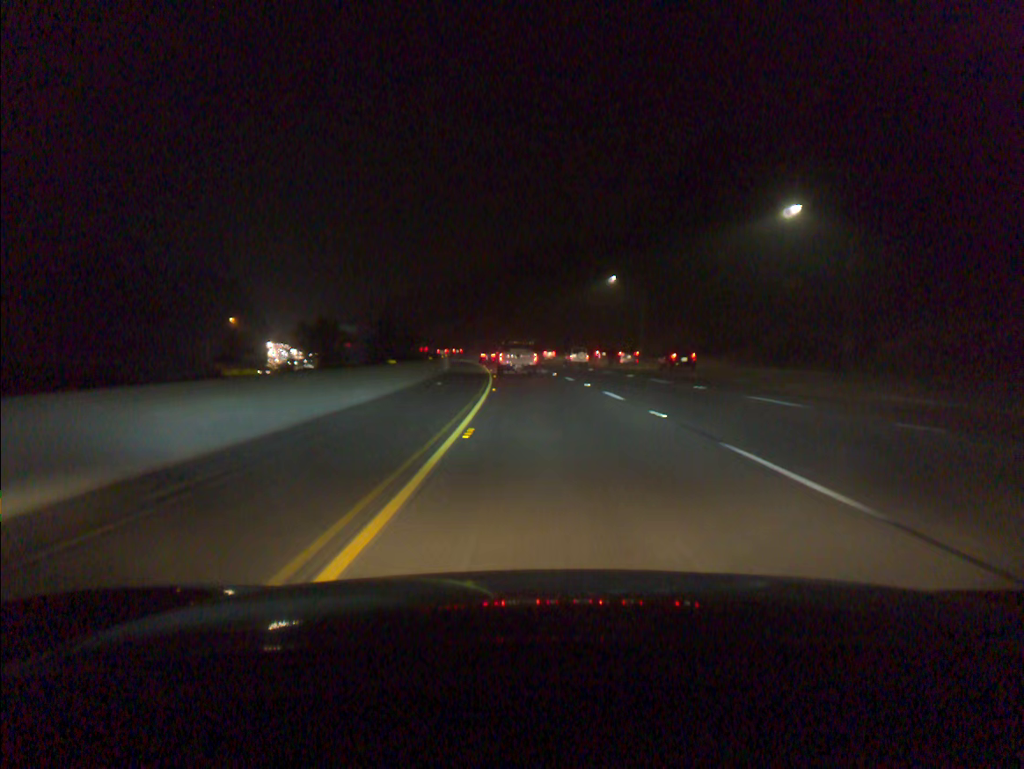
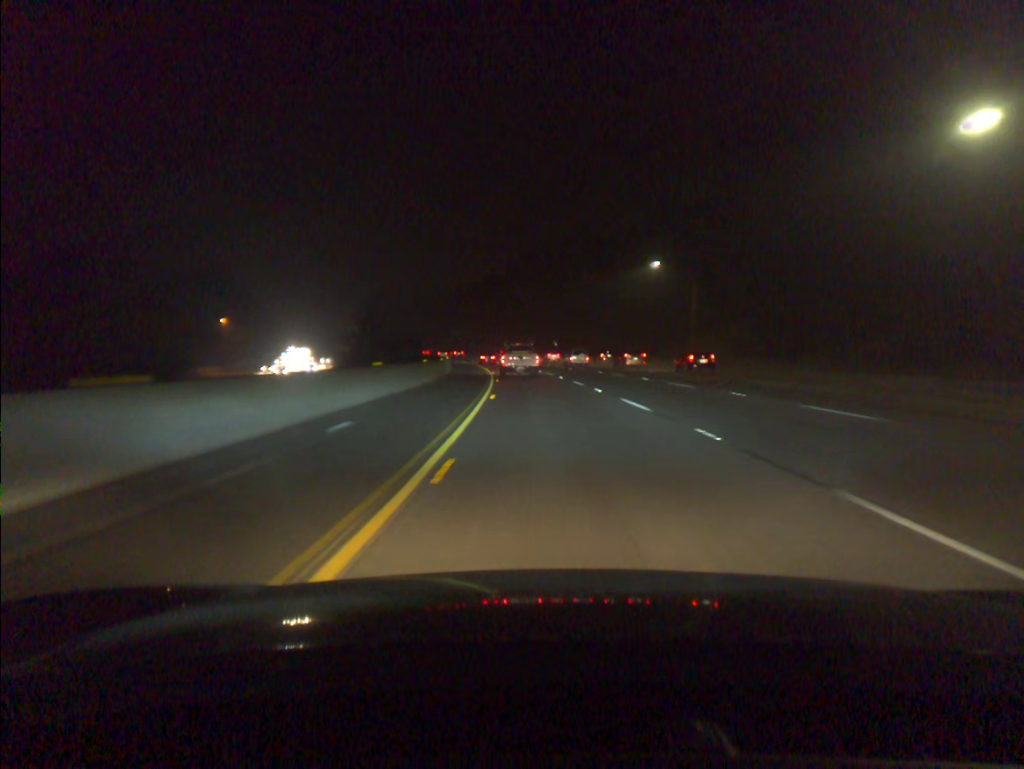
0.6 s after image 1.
(-0.3, +18.3) m; -2°
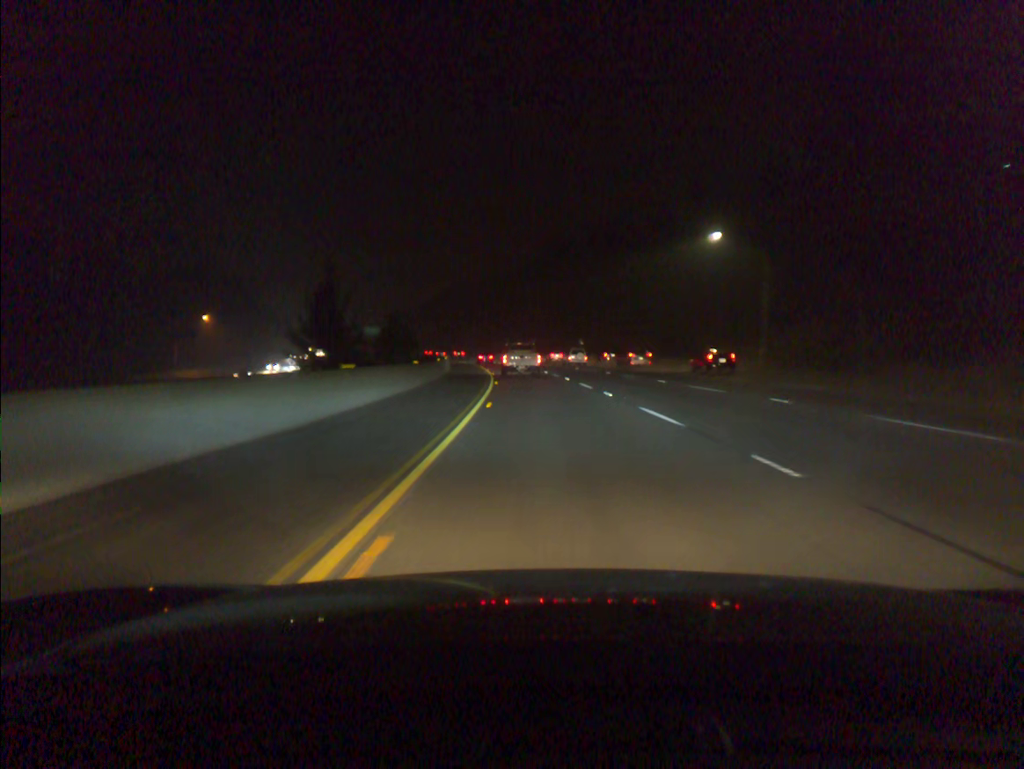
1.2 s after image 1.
(-0.2, +18.3) m; -2°
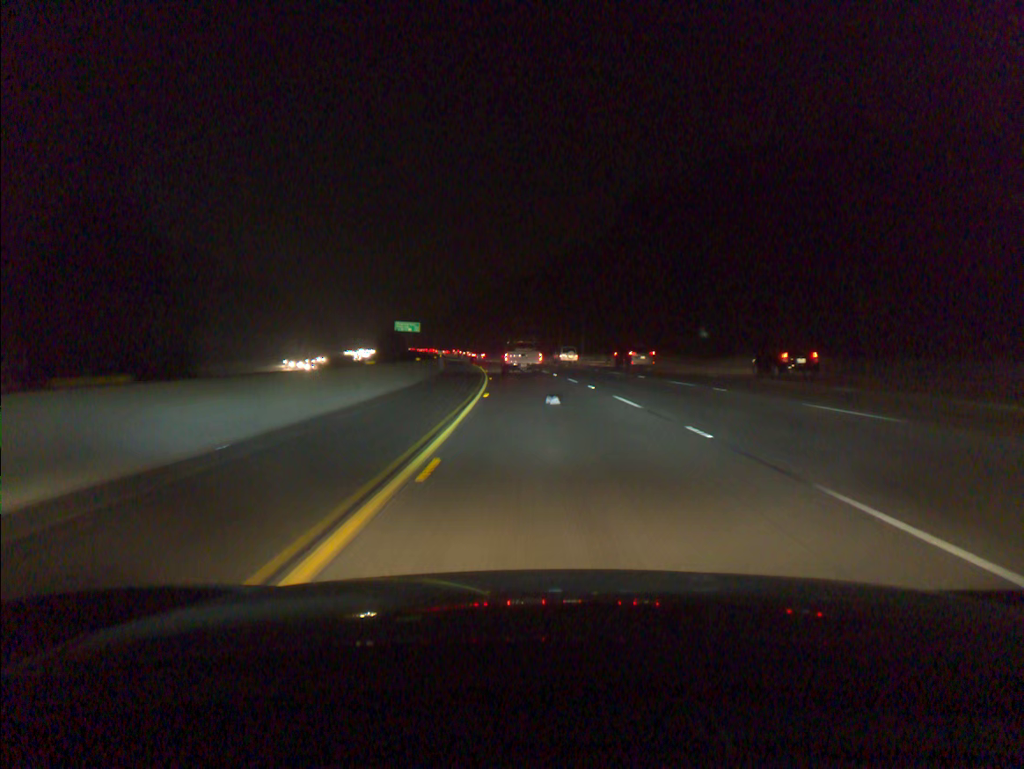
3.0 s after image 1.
(-2.2, +54.6) m; -5°
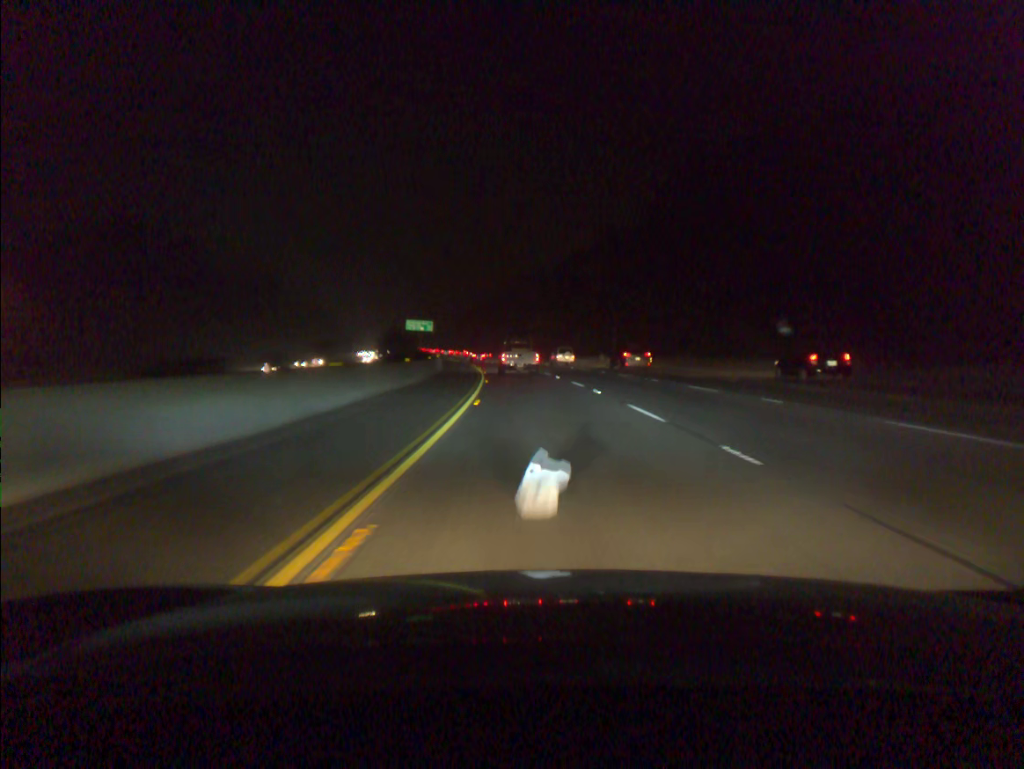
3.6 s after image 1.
(-0.2, +18.0) m; -2°
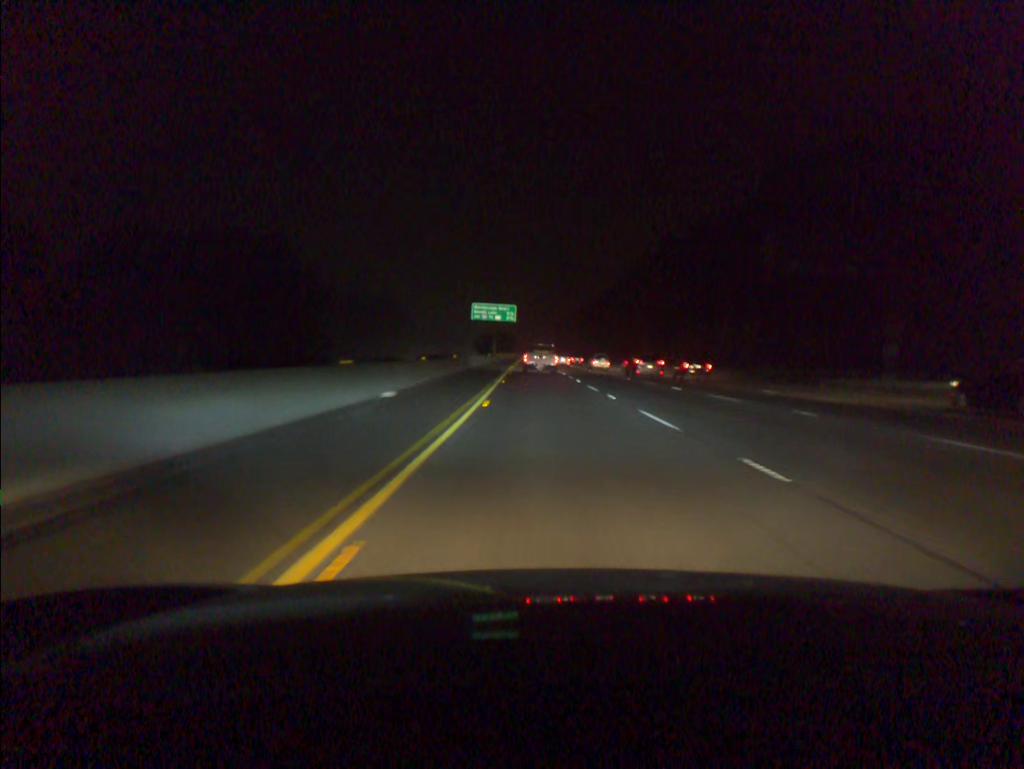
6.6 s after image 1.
(-6.8, +87.6) m; -8°
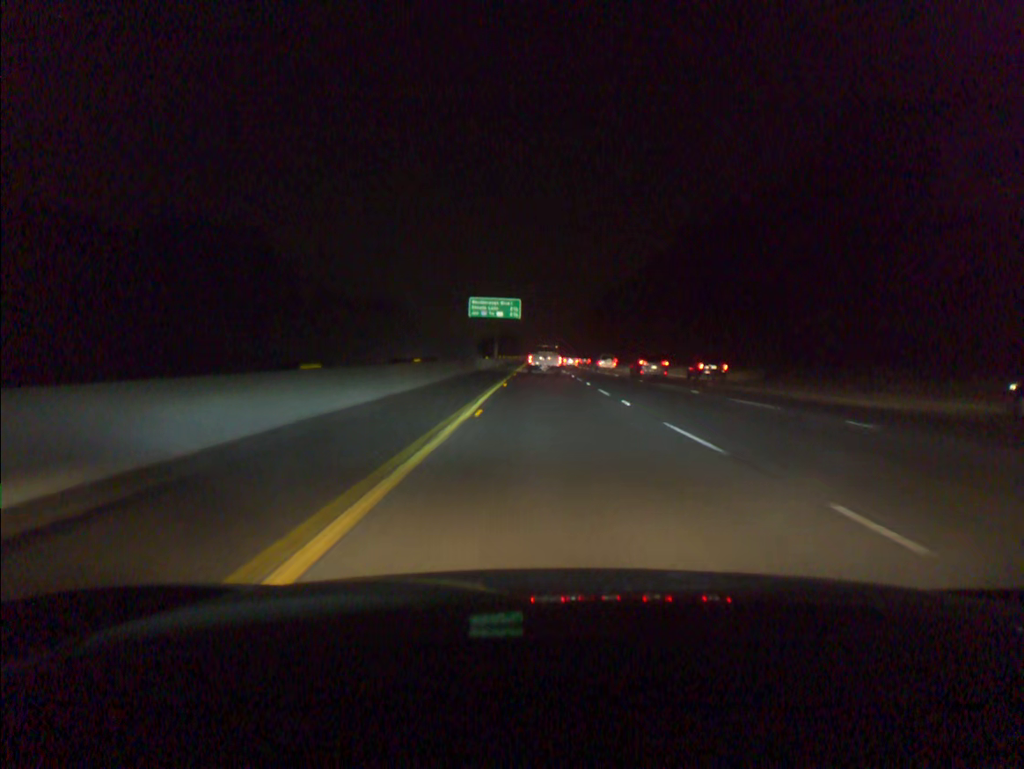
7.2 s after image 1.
(-0.1, +17.6) m; -1°
